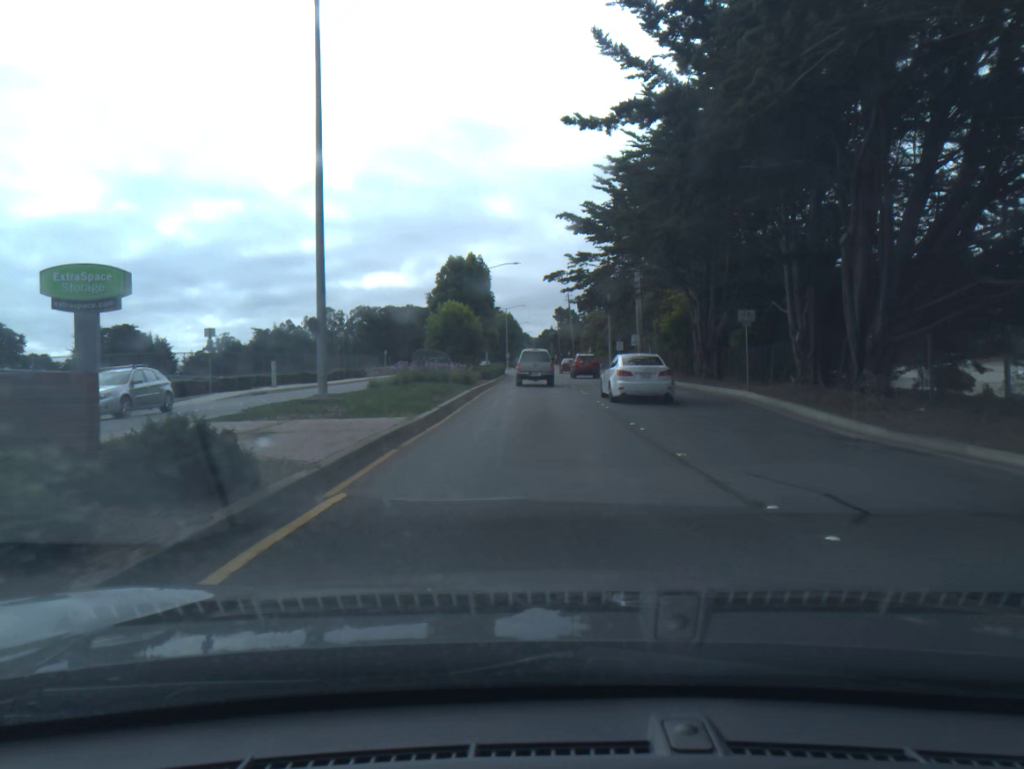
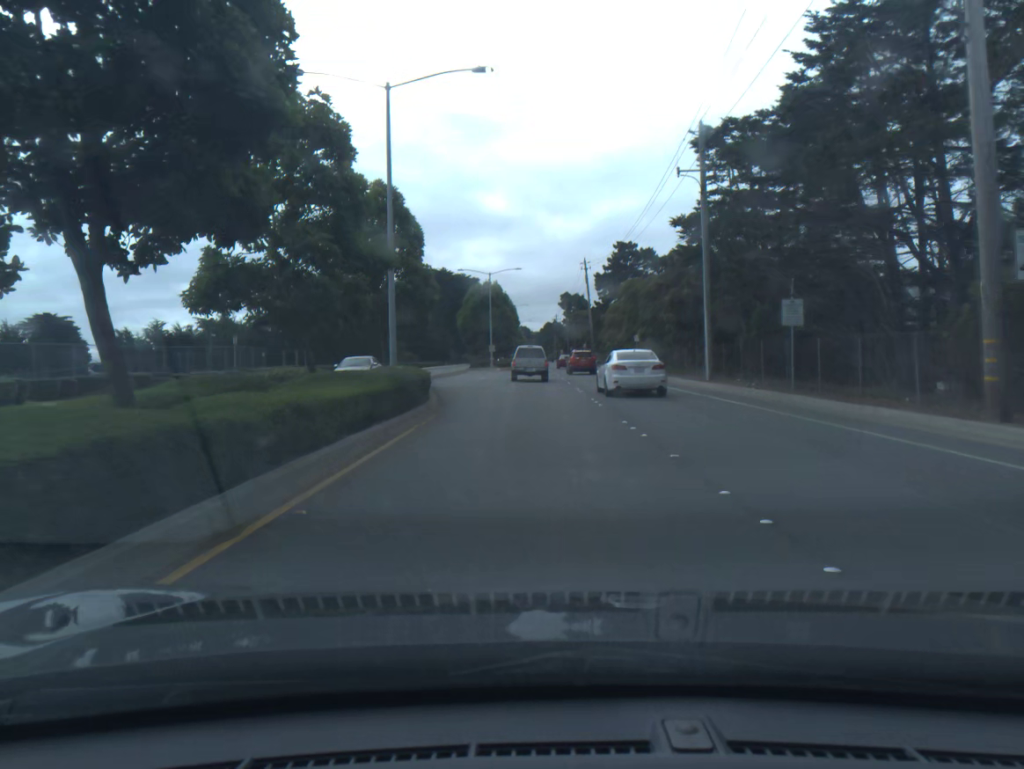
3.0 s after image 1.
(-0.1, +45.2) m; 0°
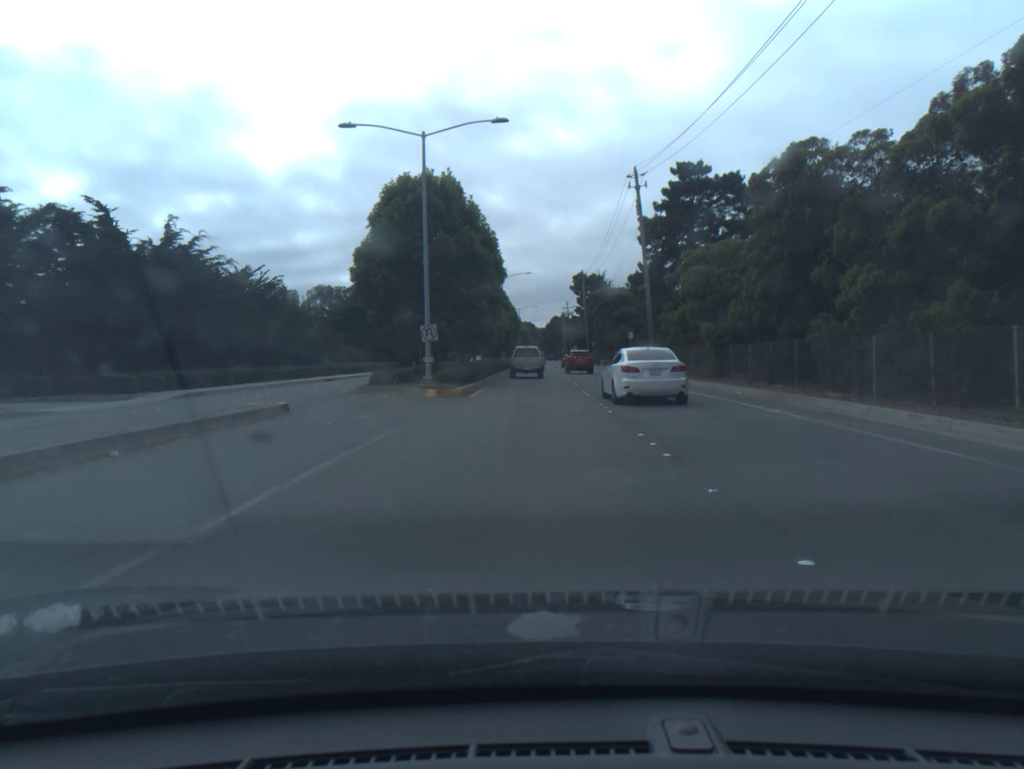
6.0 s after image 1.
(-0.1, +46.3) m; -1°
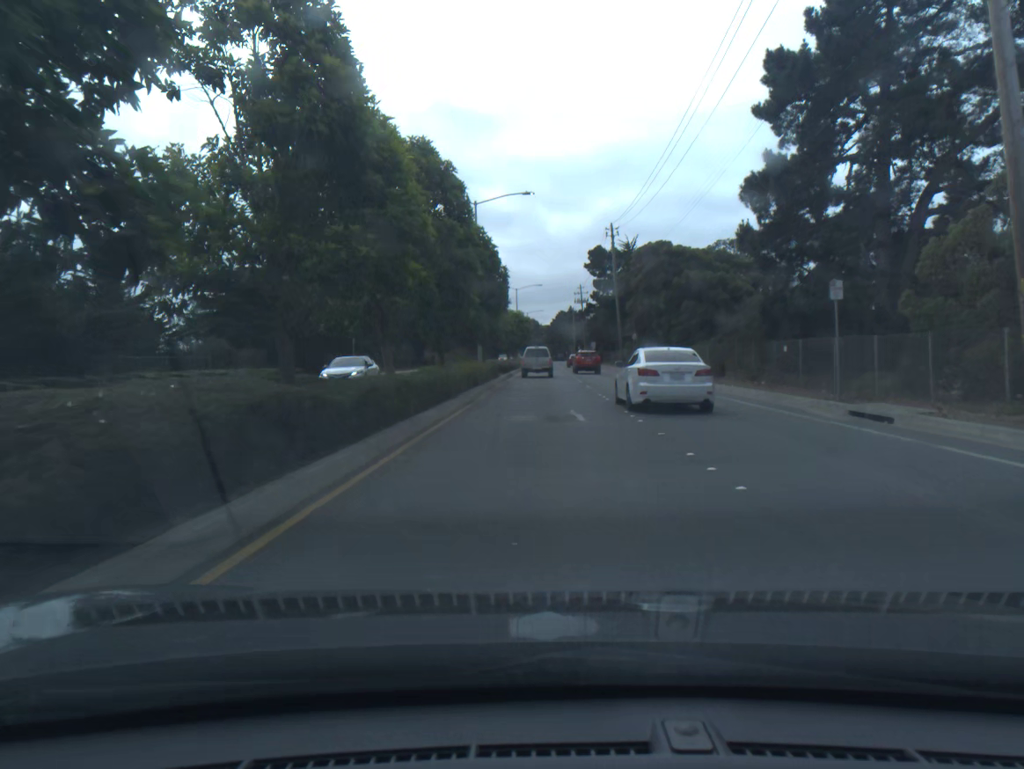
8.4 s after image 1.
(0.0, +38.9) m; 0°
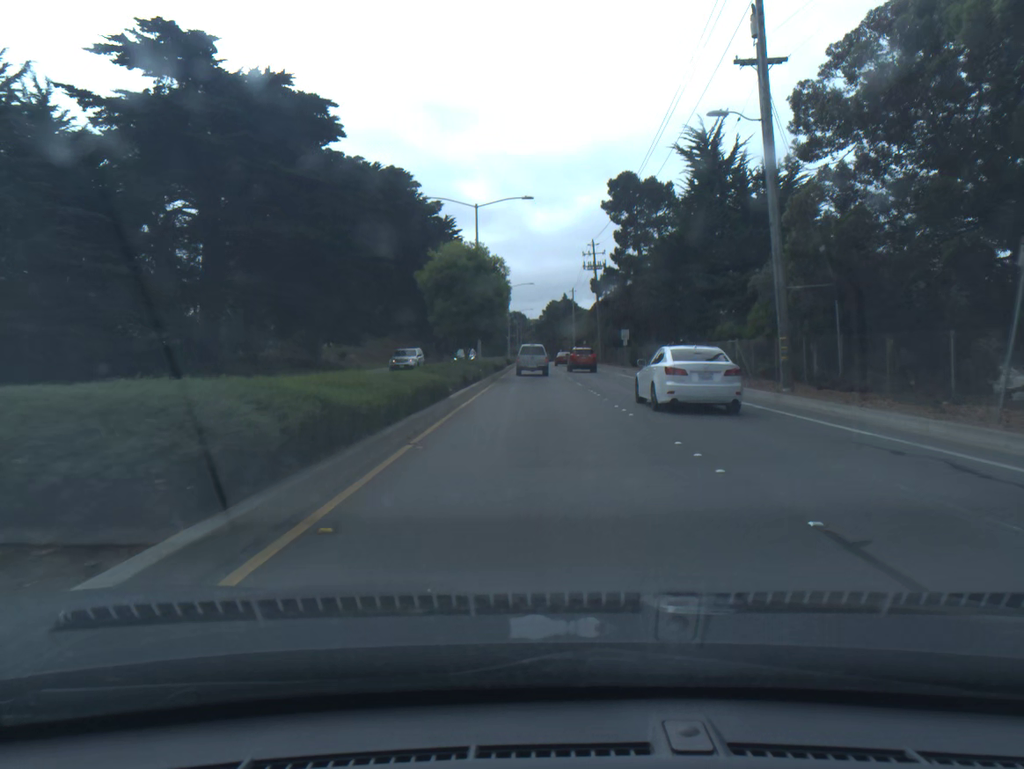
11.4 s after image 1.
(+0.2, +50.5) m; +1°
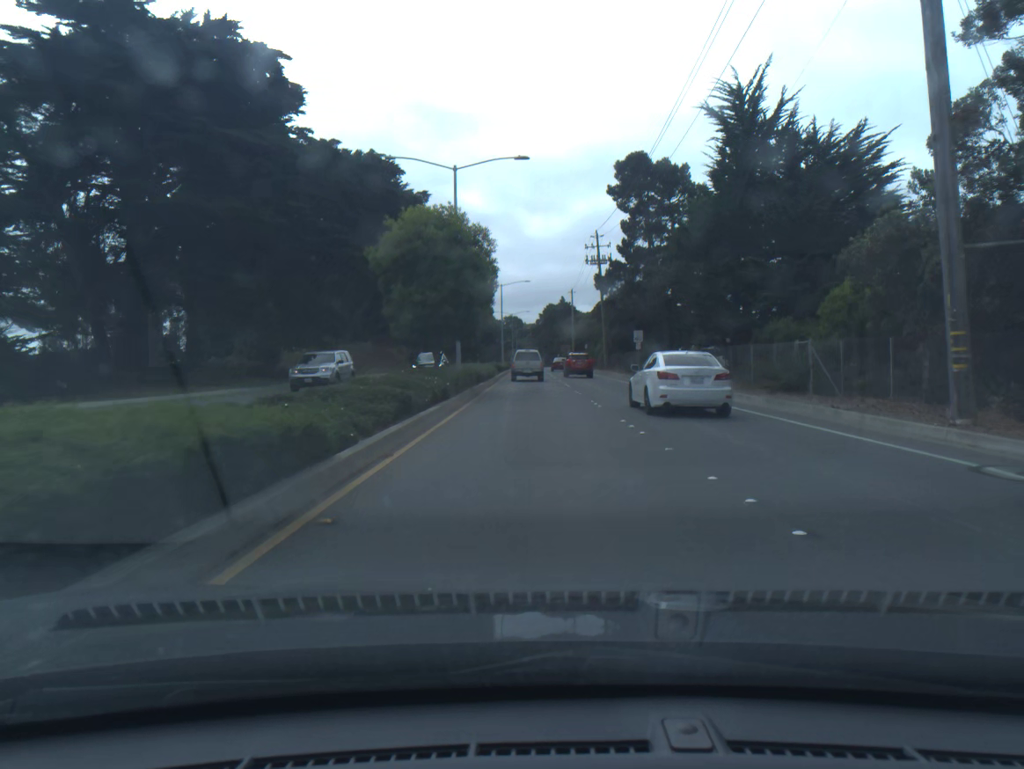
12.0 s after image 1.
(0.0, +10.0) m; 0°
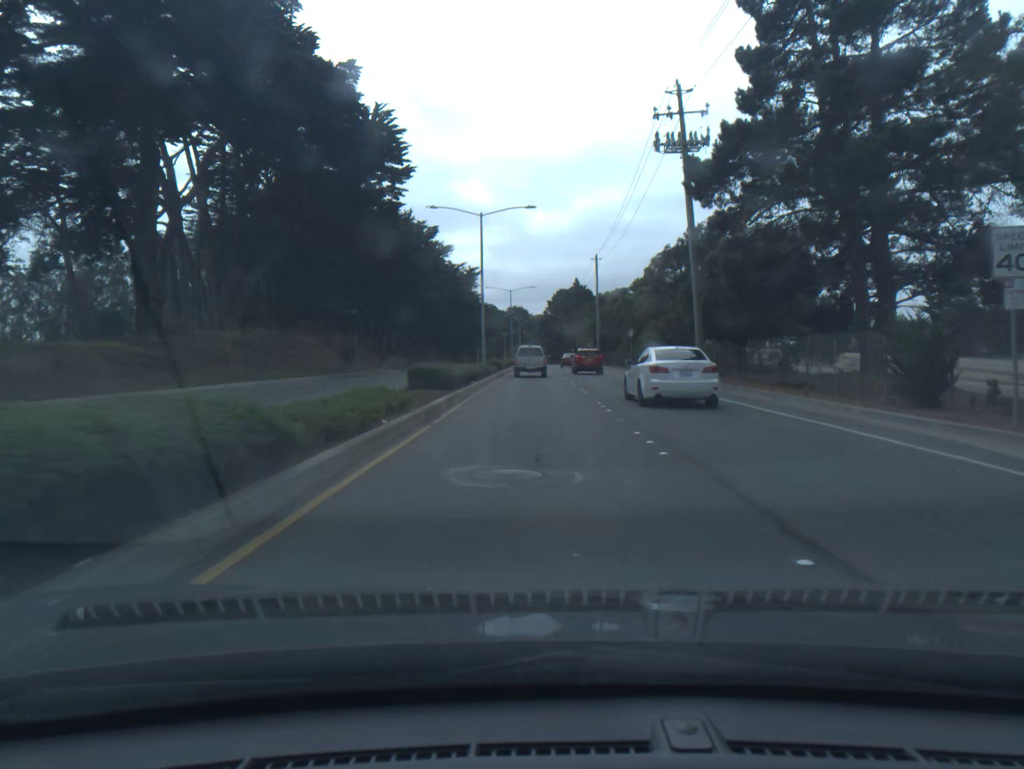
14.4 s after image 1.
(-0.1, +39.9) m; 0°
